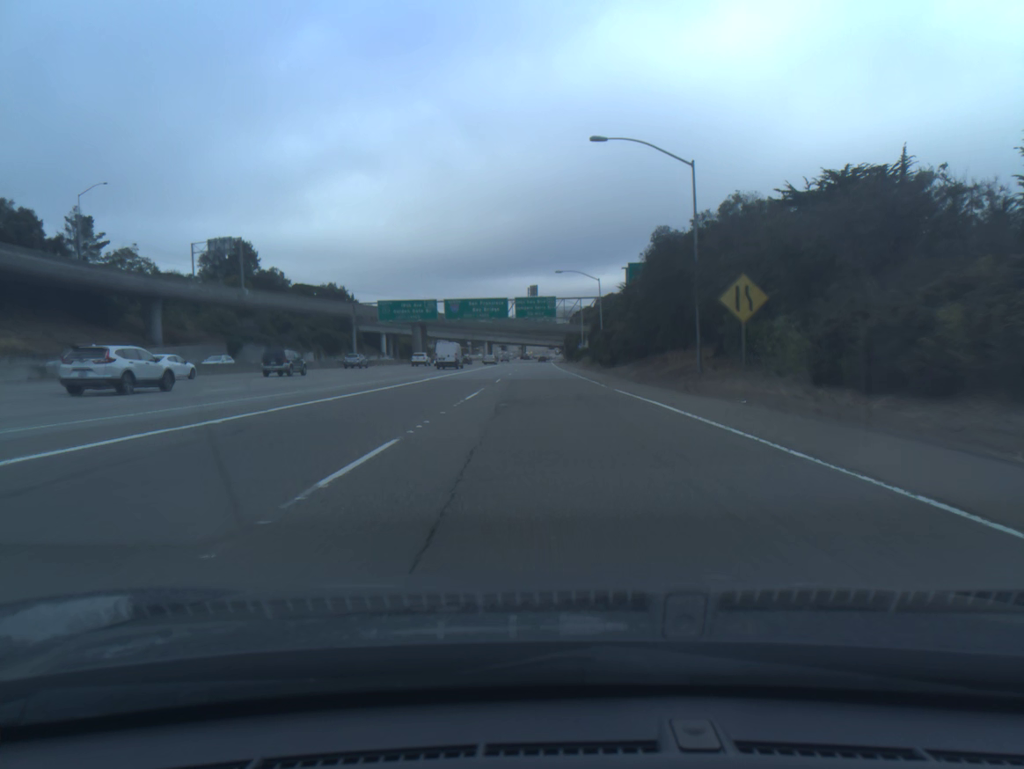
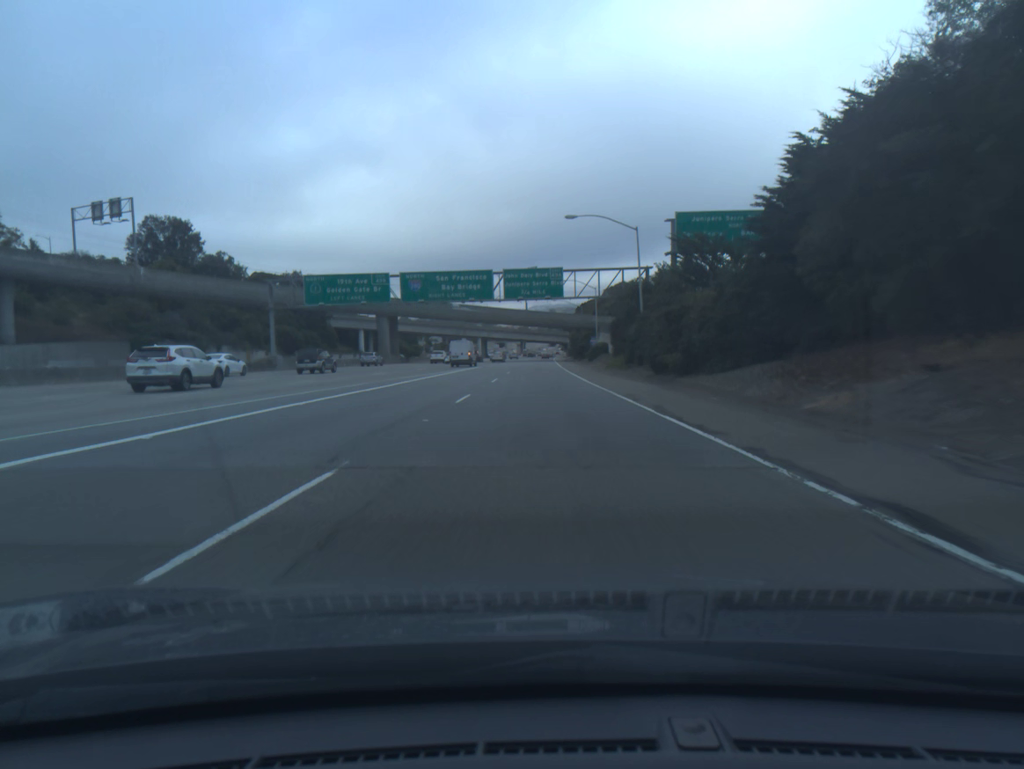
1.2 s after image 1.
(-0.1, +32.6) m; 0°
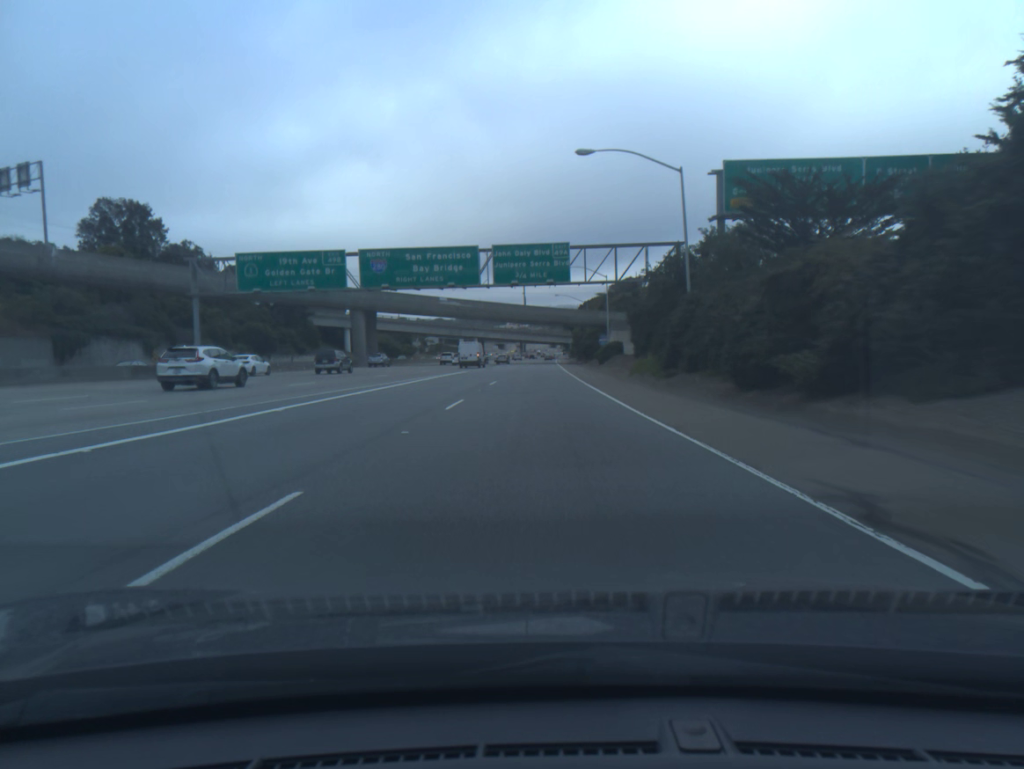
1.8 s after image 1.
(0.0, +16.2) m; 0°
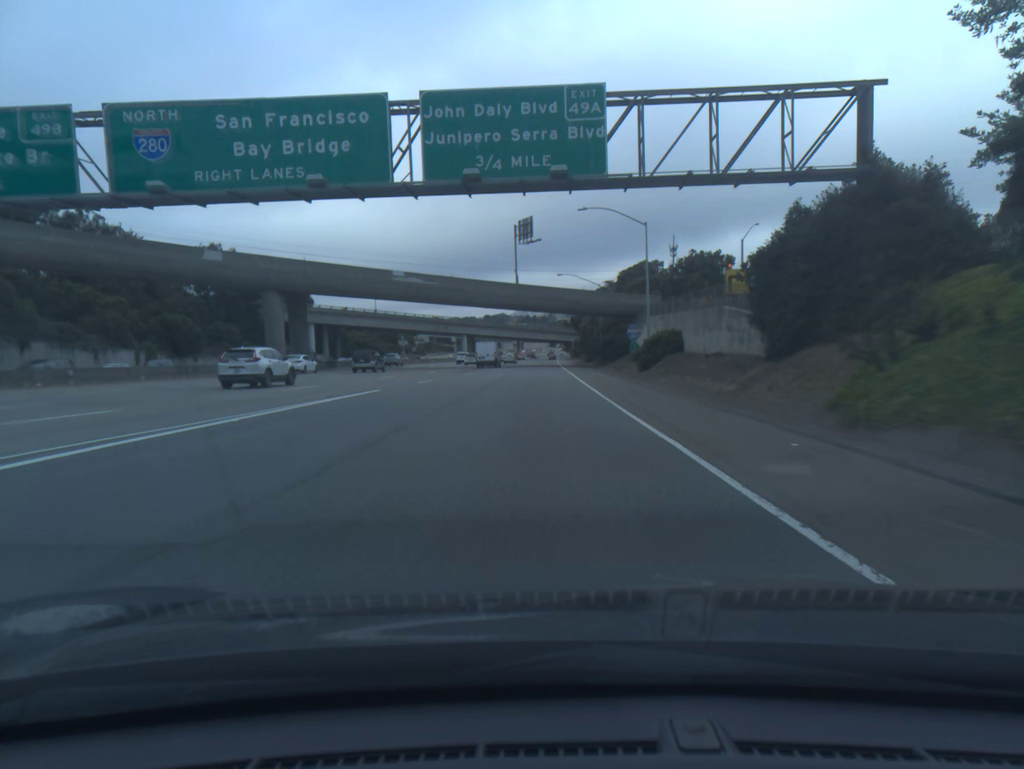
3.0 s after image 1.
(0.0, +32.4) m; 0°
